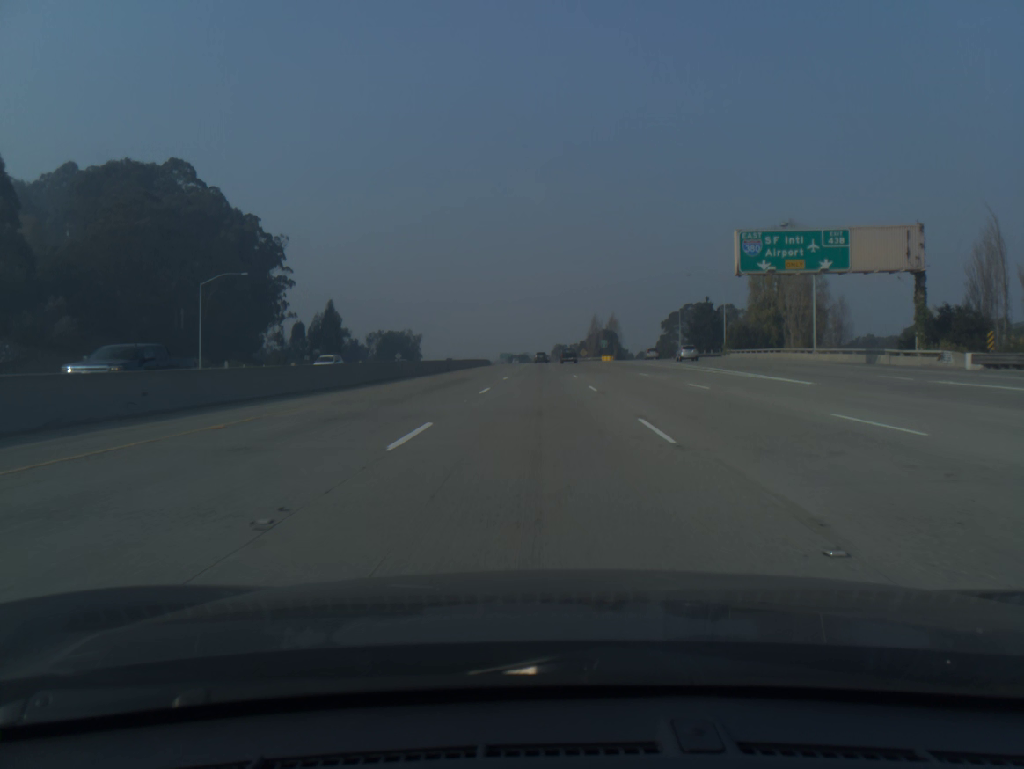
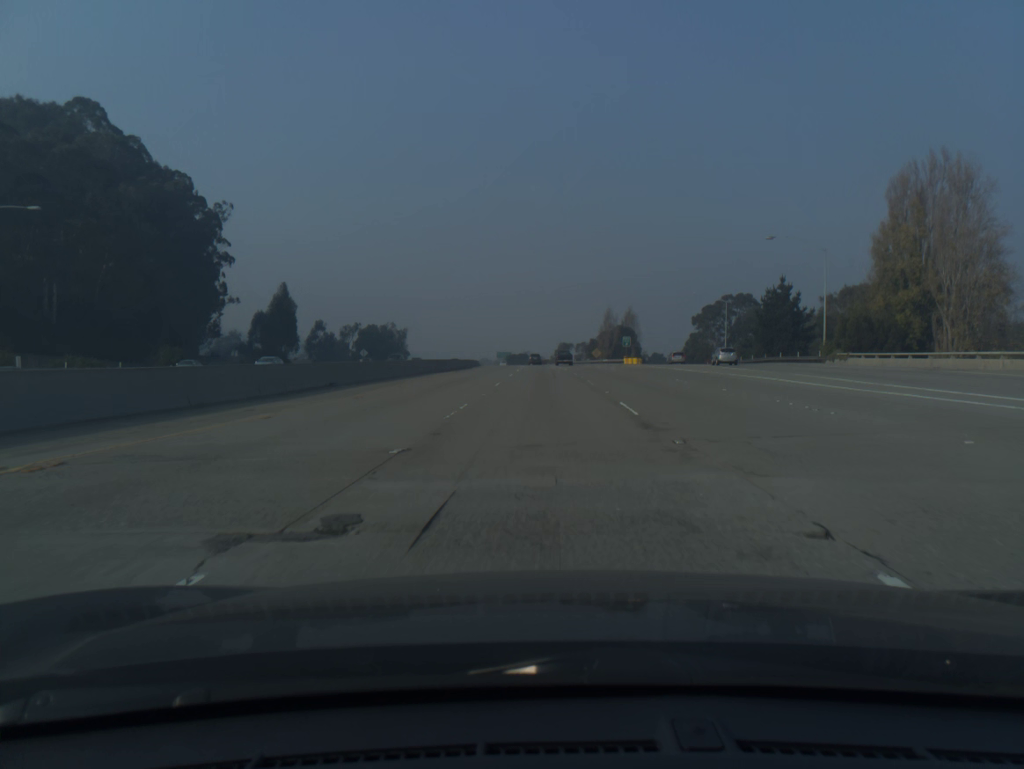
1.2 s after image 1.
(-0.1, +39.3) m; 0°
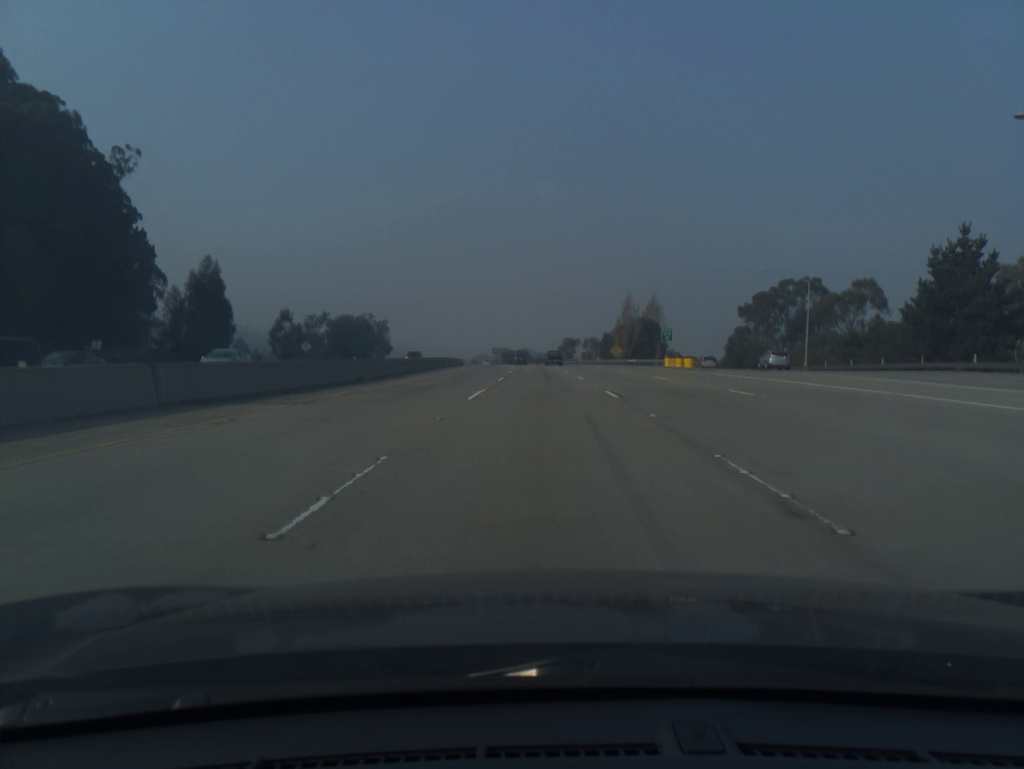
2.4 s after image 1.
(0.0, +39.3) m; 0°
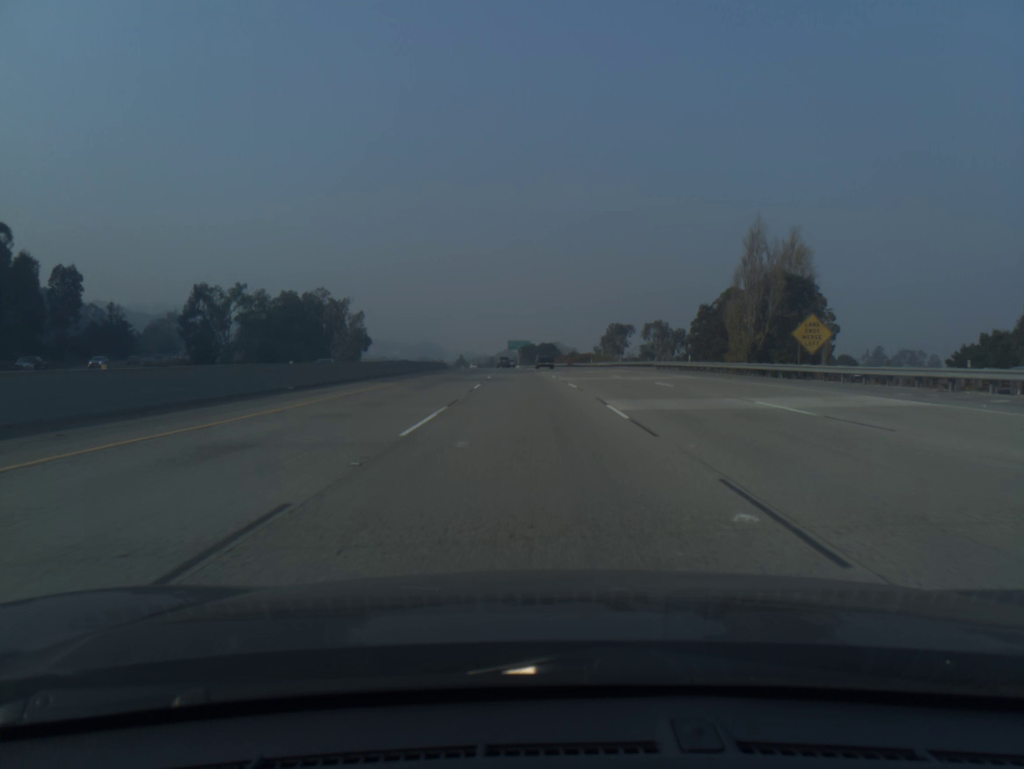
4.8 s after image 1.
(-0.7, +78.5) m; -2°
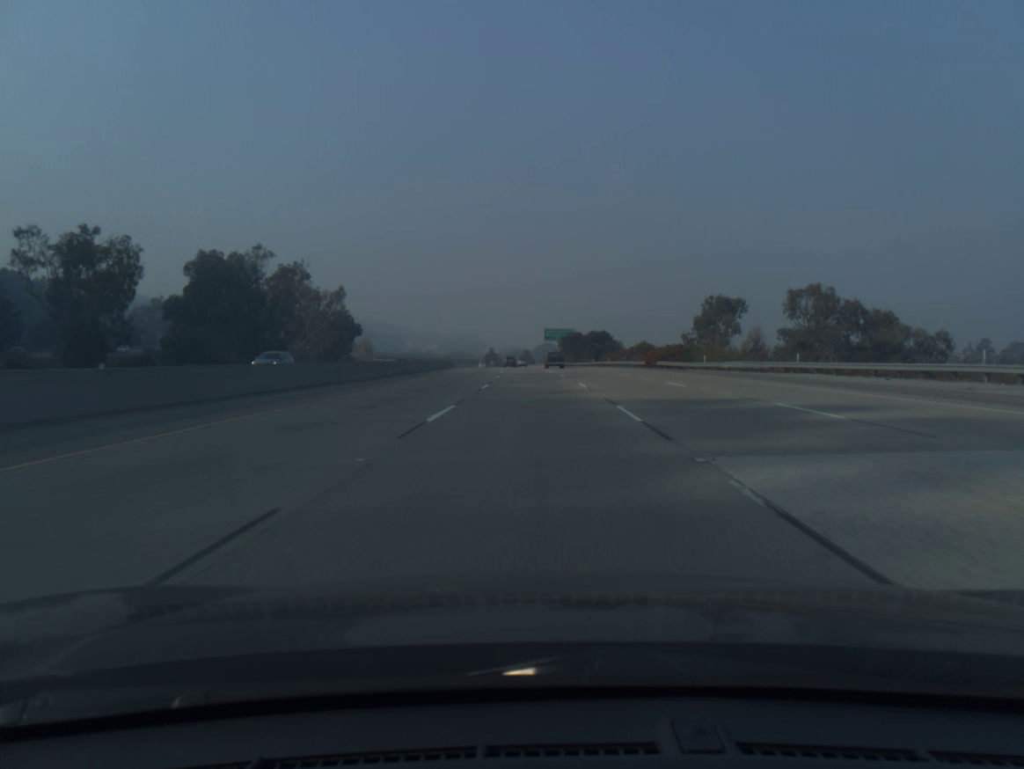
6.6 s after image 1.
(-1.6, +59.0) m; -3°
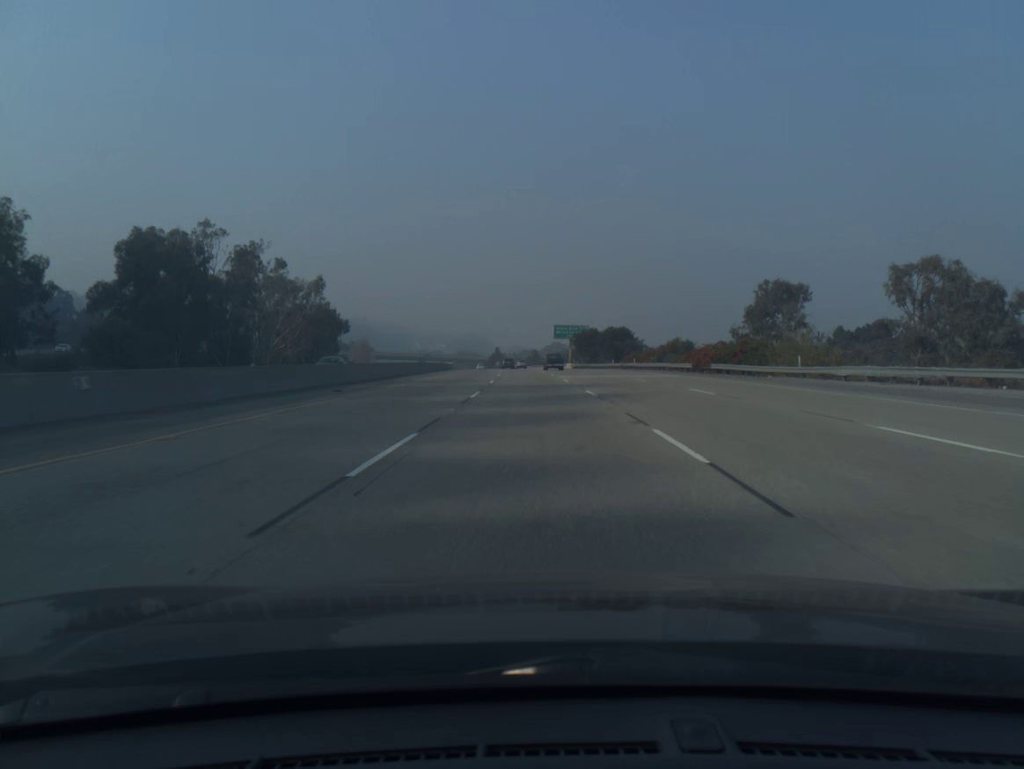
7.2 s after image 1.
(-0.1, +19.7) m; -1°
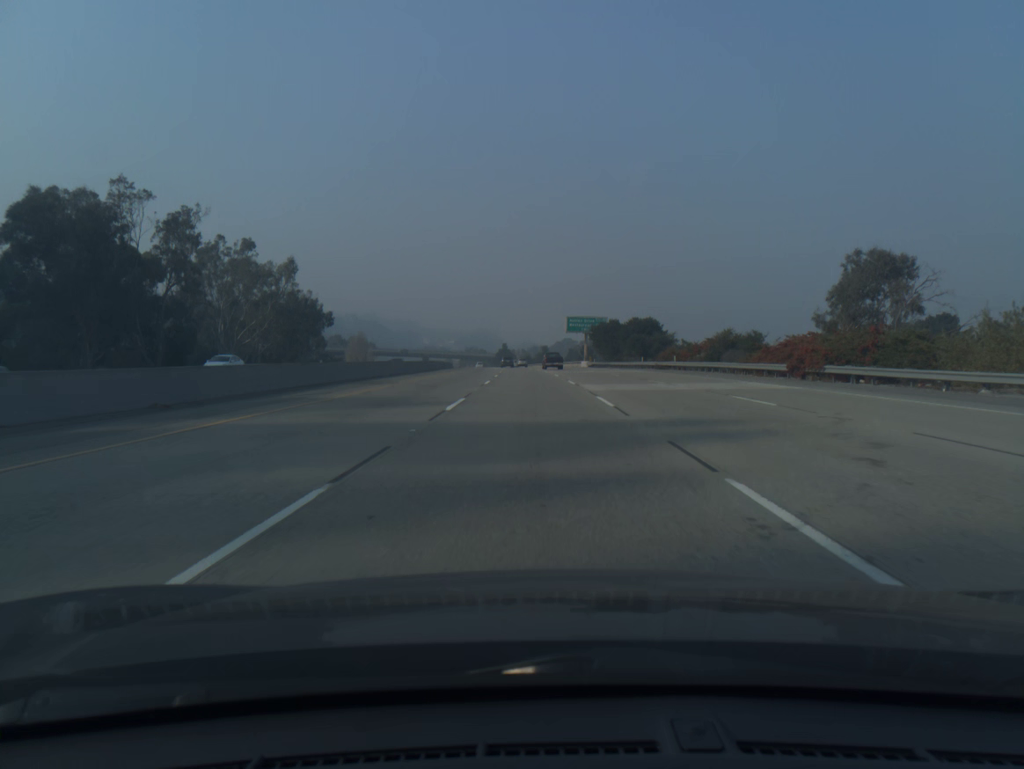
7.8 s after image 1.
(-0.1, +19.8) m; -1°
